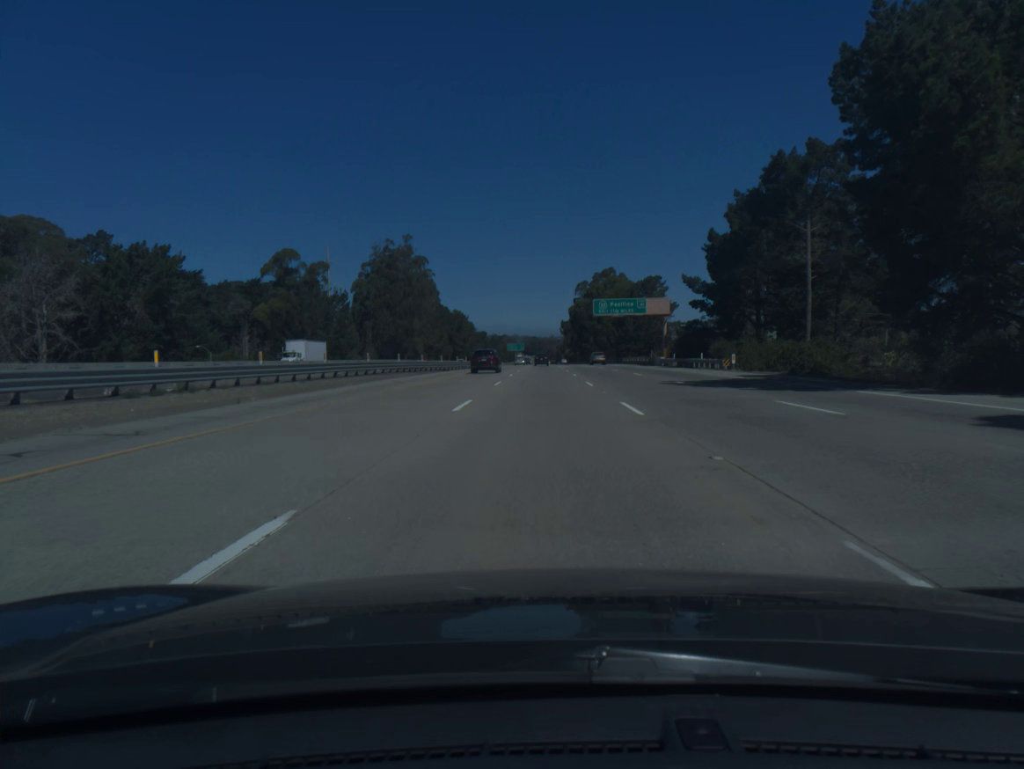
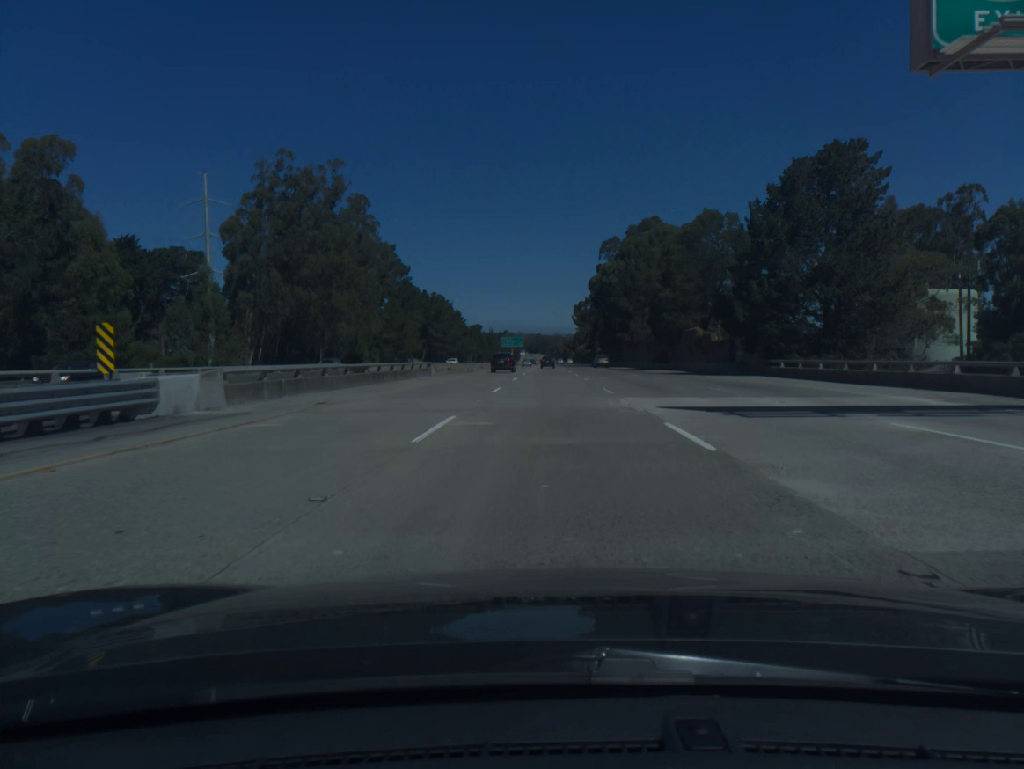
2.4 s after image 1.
(-0.4, +78.9) m; 0°
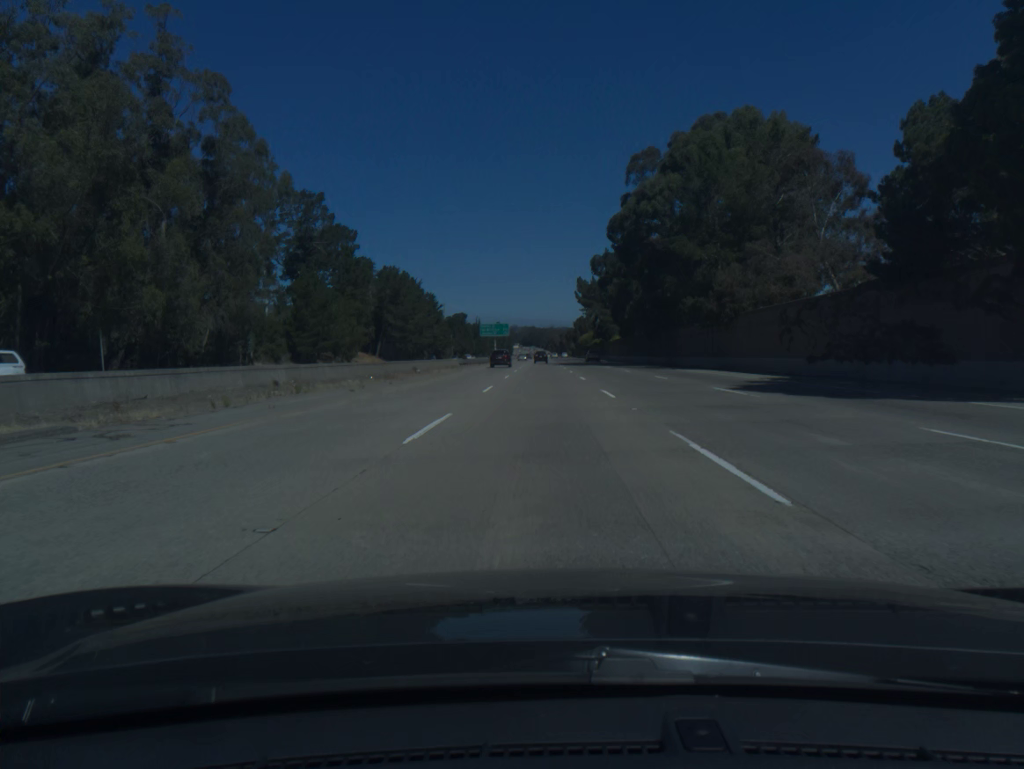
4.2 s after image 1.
(+0.2, +59.3) m; 0°
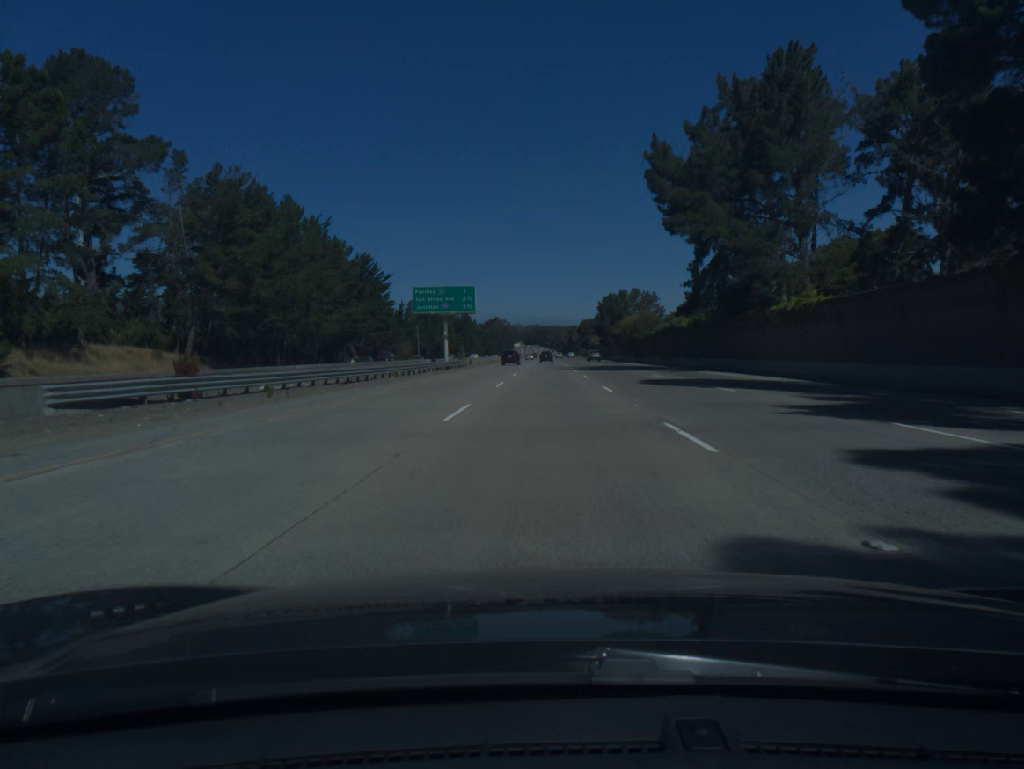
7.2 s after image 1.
(-0.7, +98.9) m; 0°
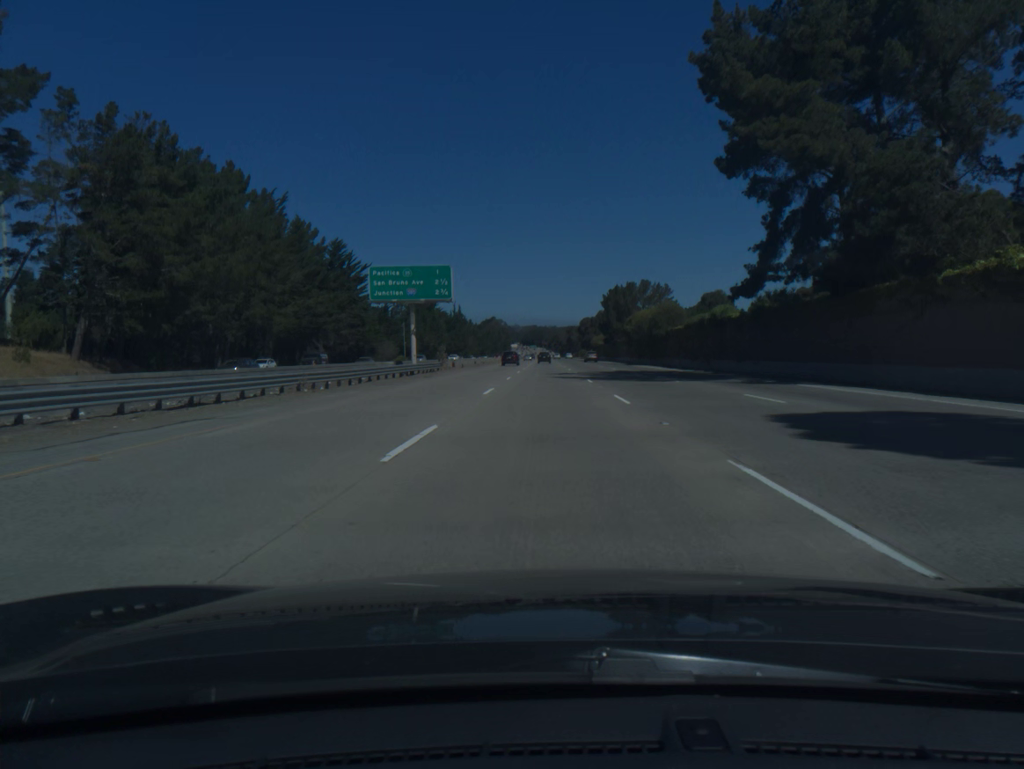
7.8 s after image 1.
(0.0, +19.8) m; 0°
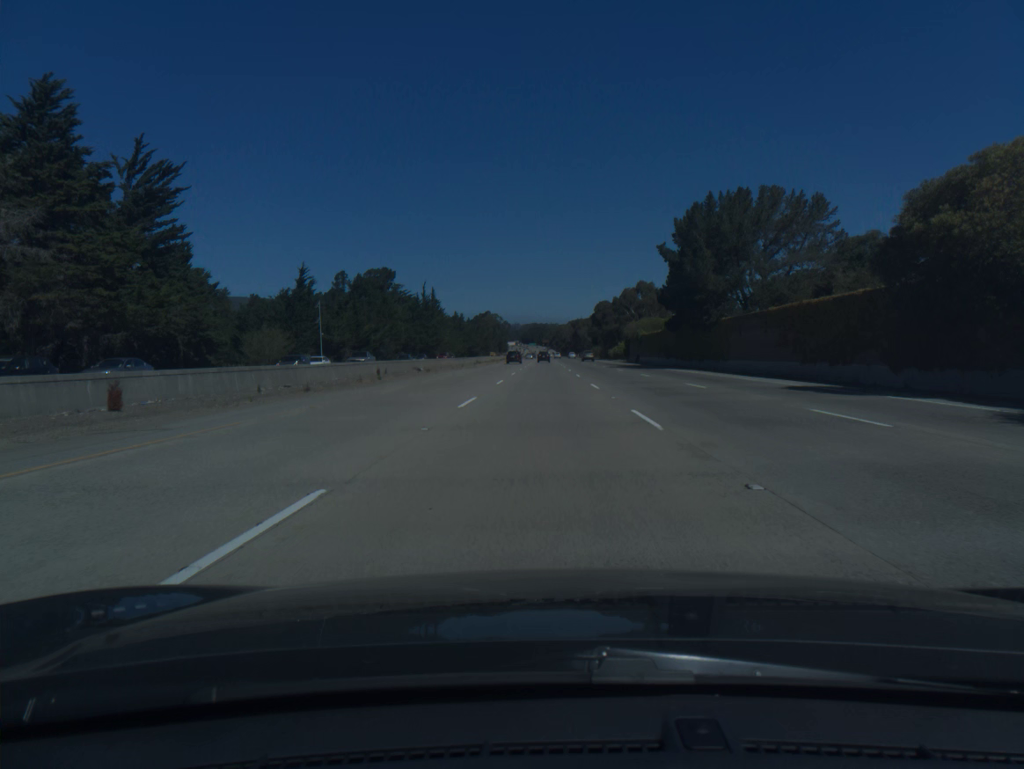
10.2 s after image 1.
(+0.1, +79.1) m; 0°
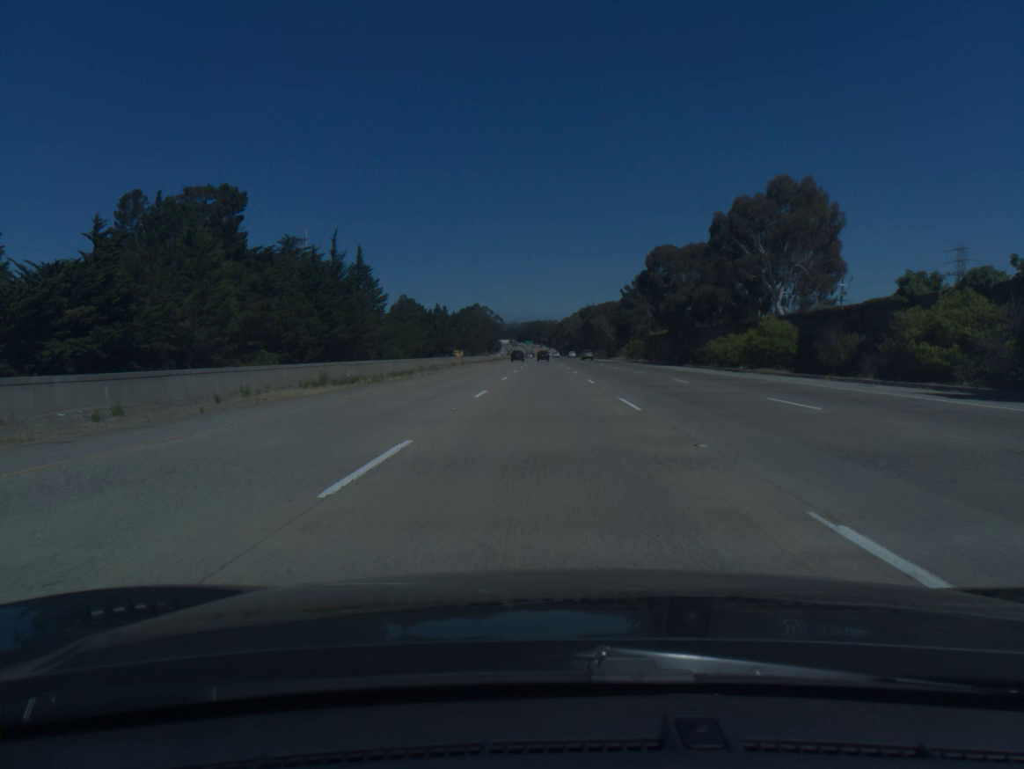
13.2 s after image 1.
(-0.1, +98.8) m; 0°
